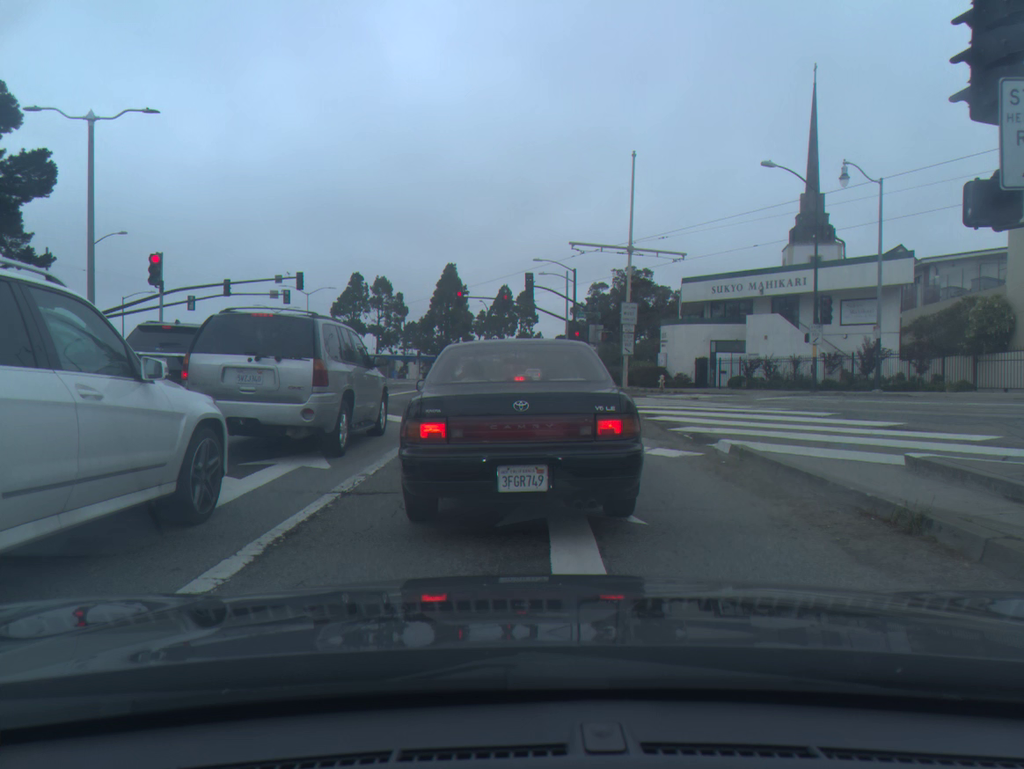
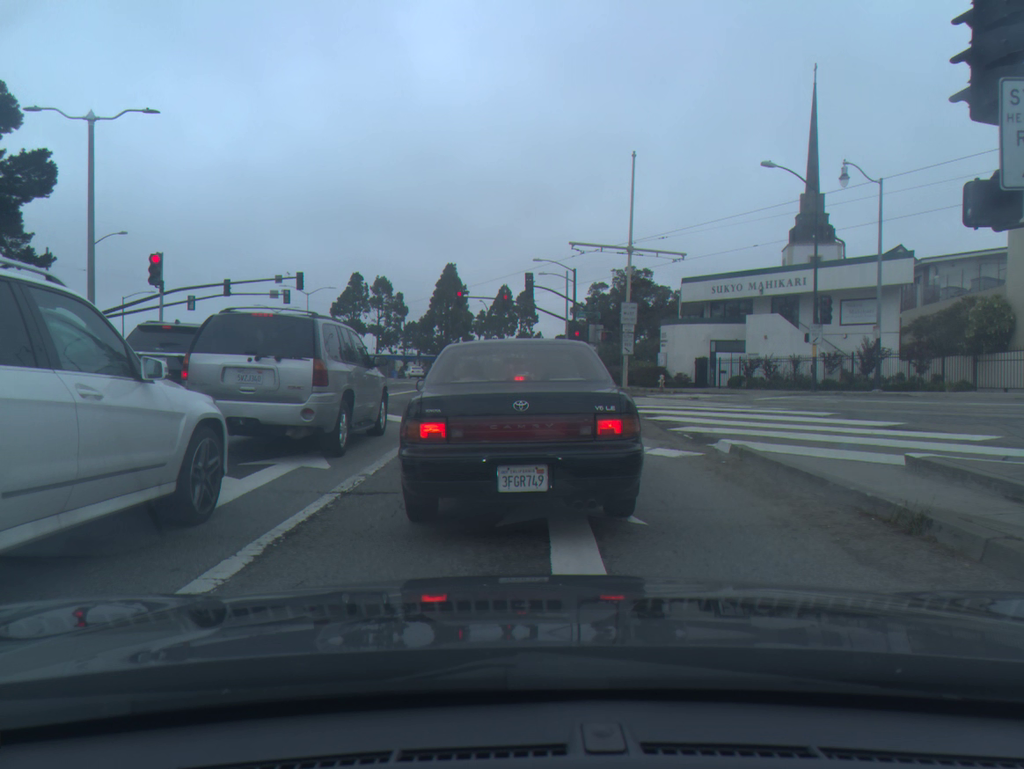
(0.0, 0.0) m; 0°
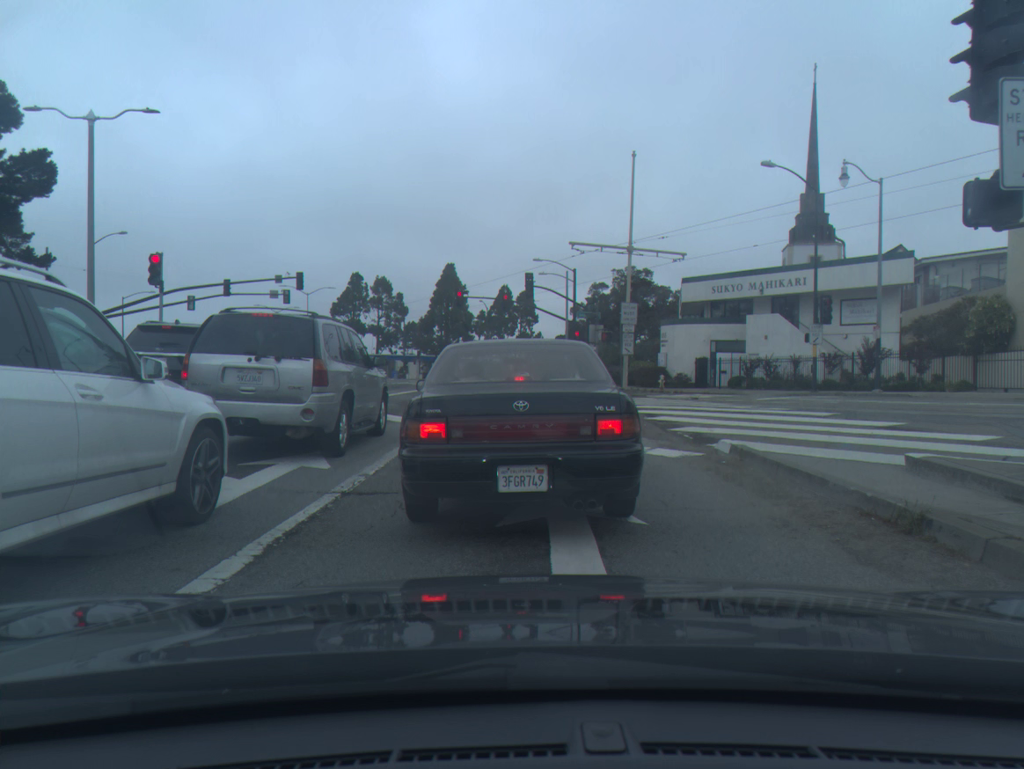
(0.0, 0.0) m; 0°
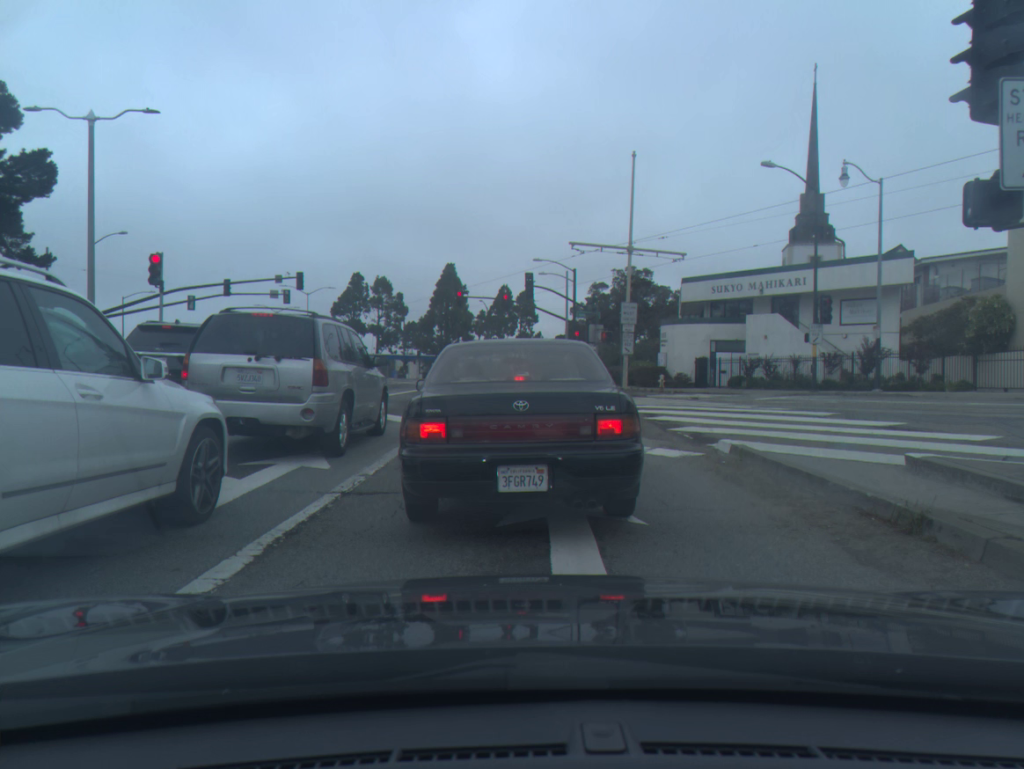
(0.0, 0.0) m; 0°
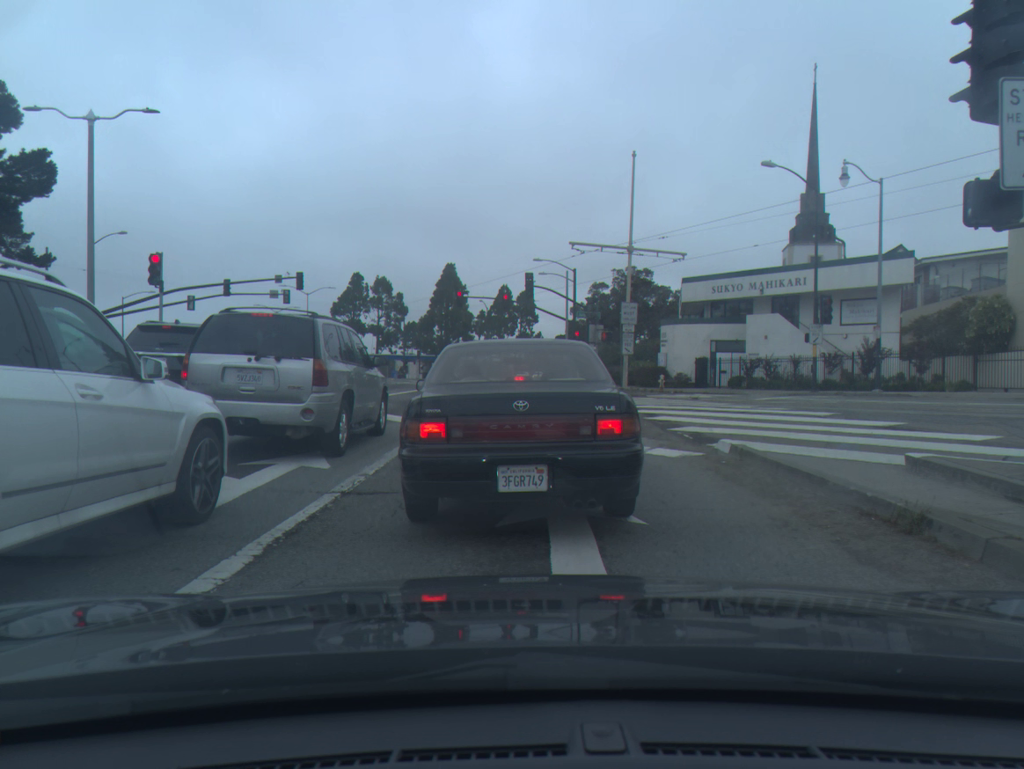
(0.0, 0.0) m; 0°
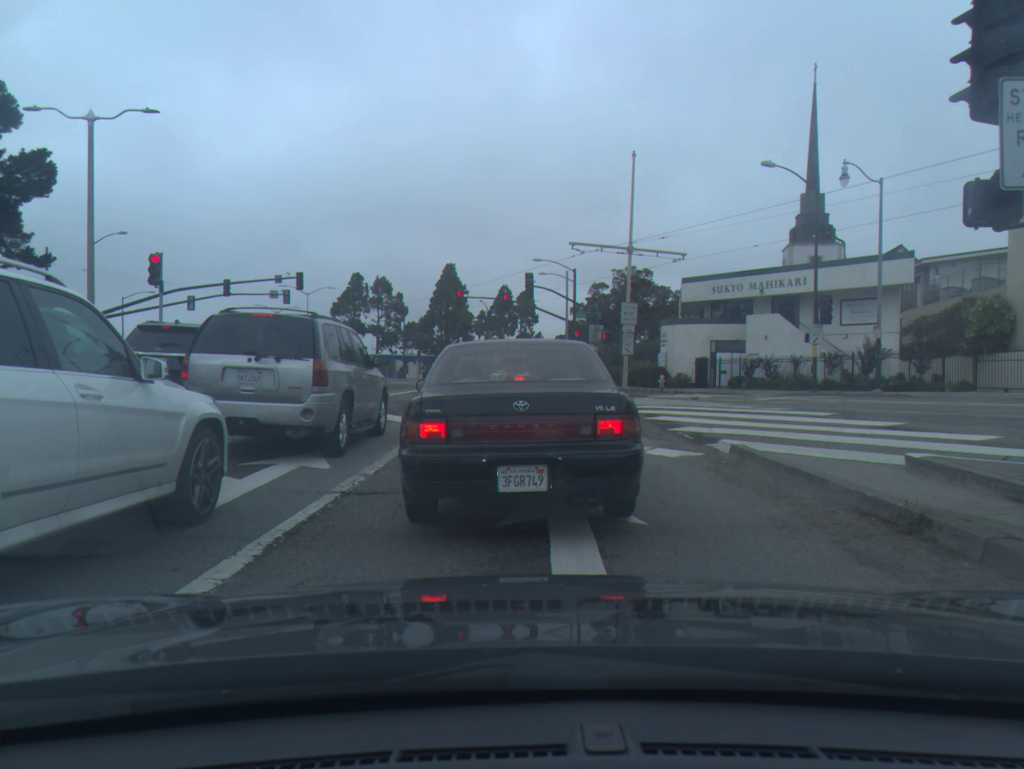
(0.0, 0.0) m; 0°
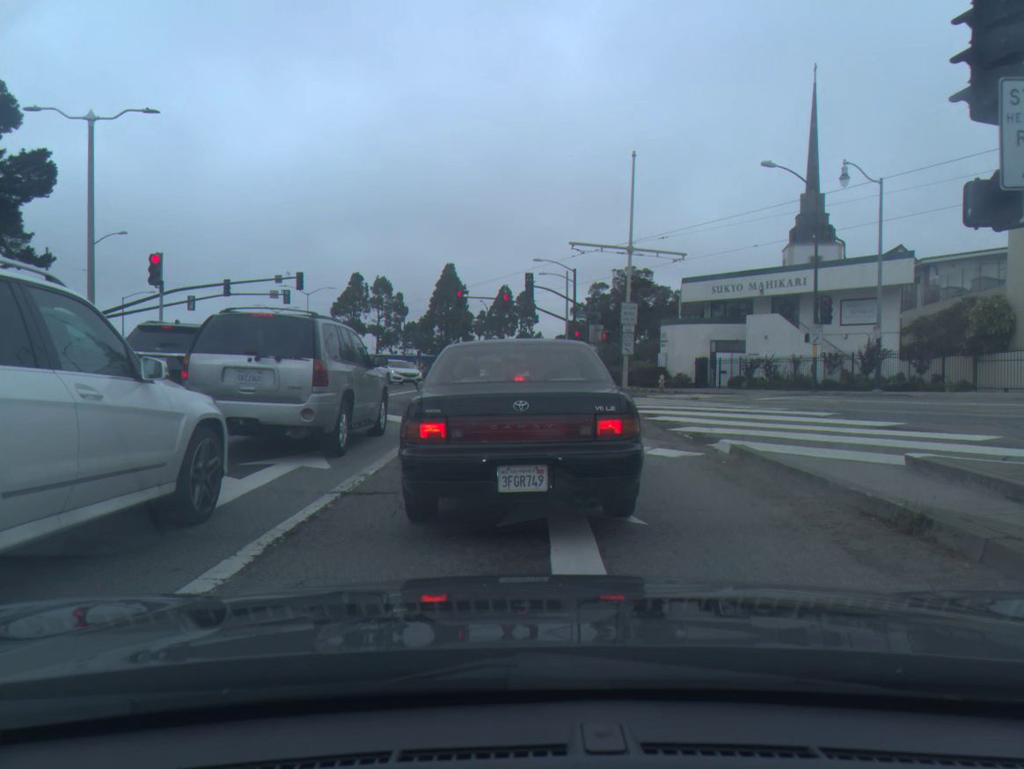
(0.0, 0.0) m; 0°
